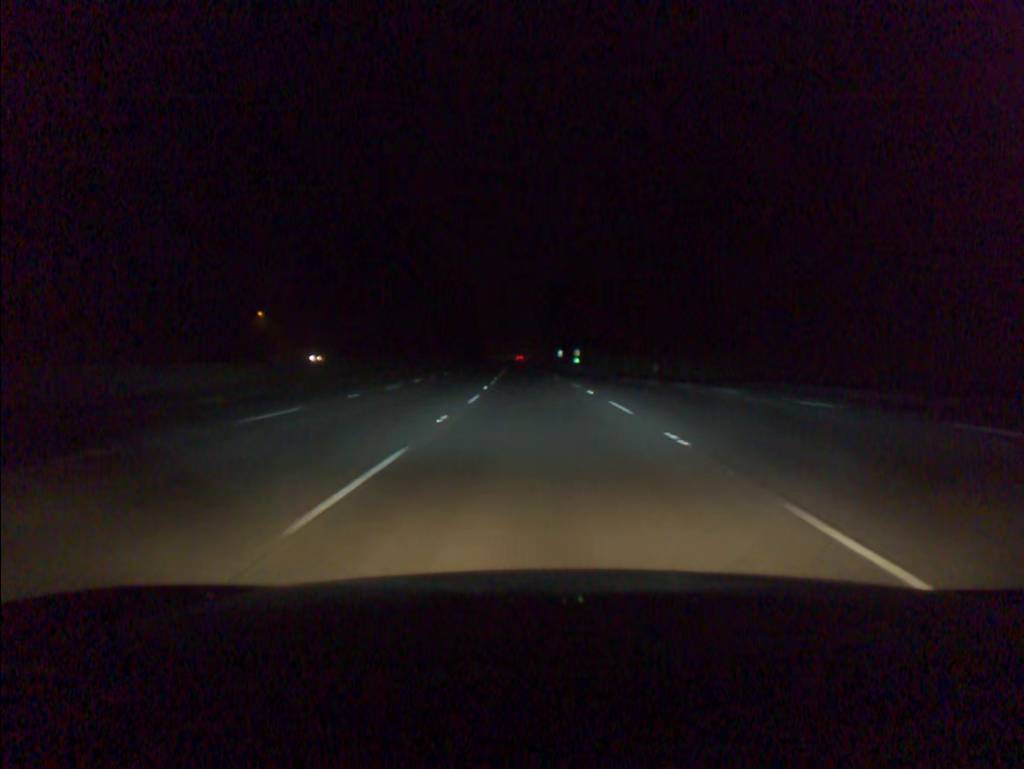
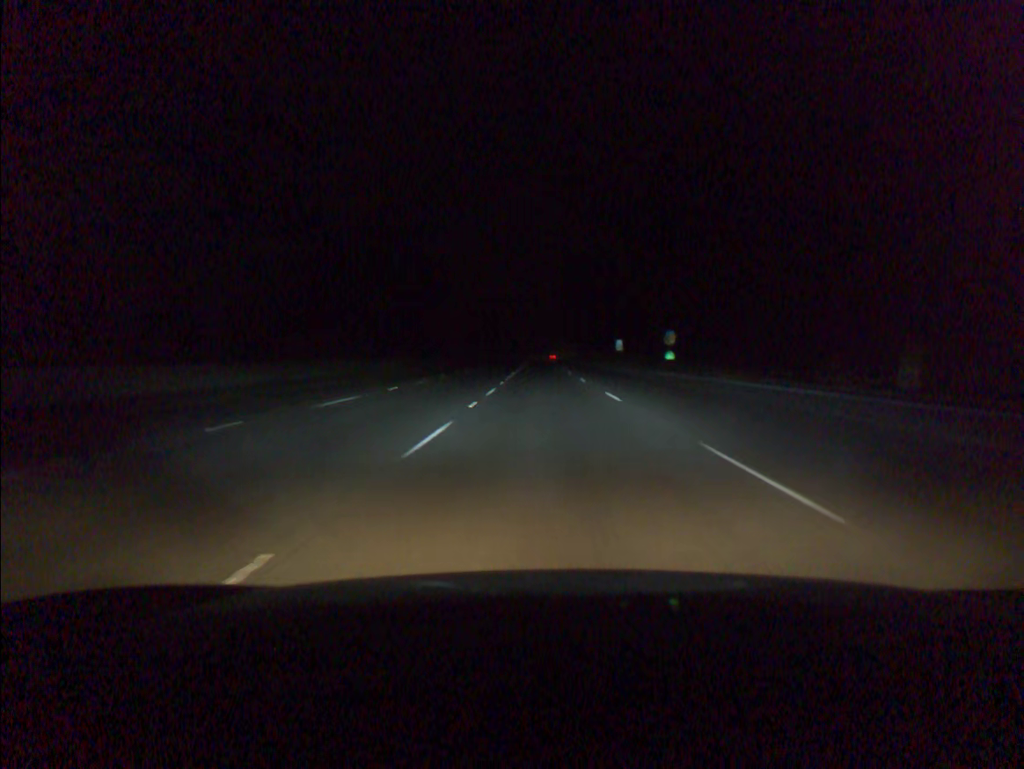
(-2.6, +98.2) m; -2°
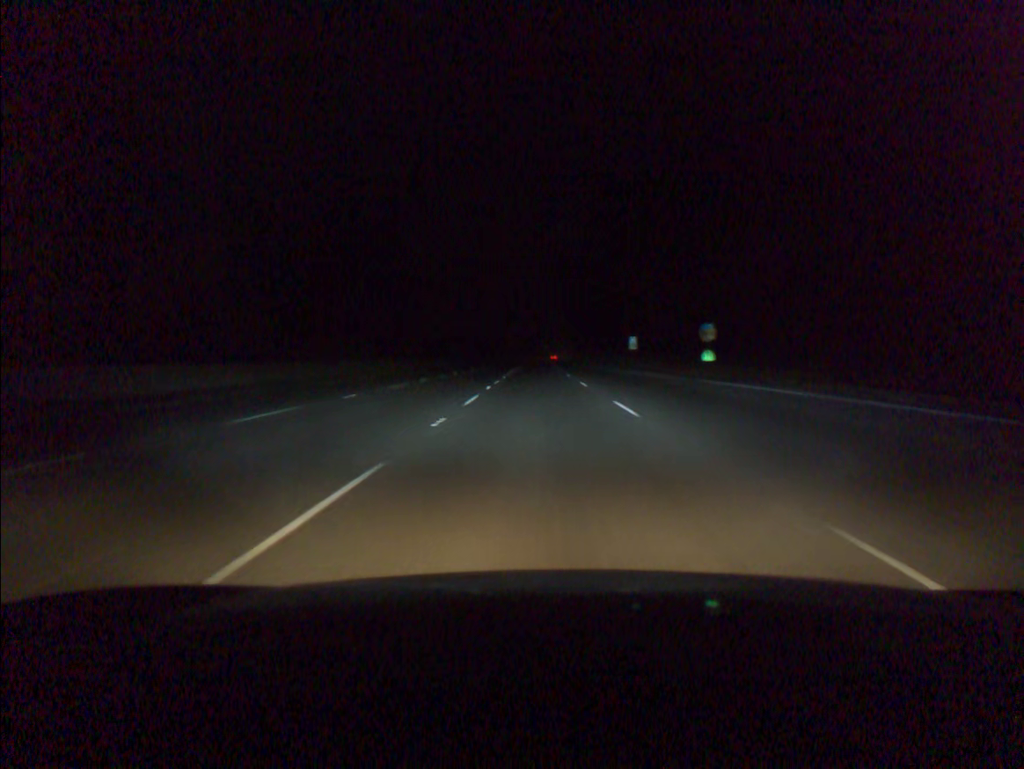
(0.0, +19.7) m; 0°
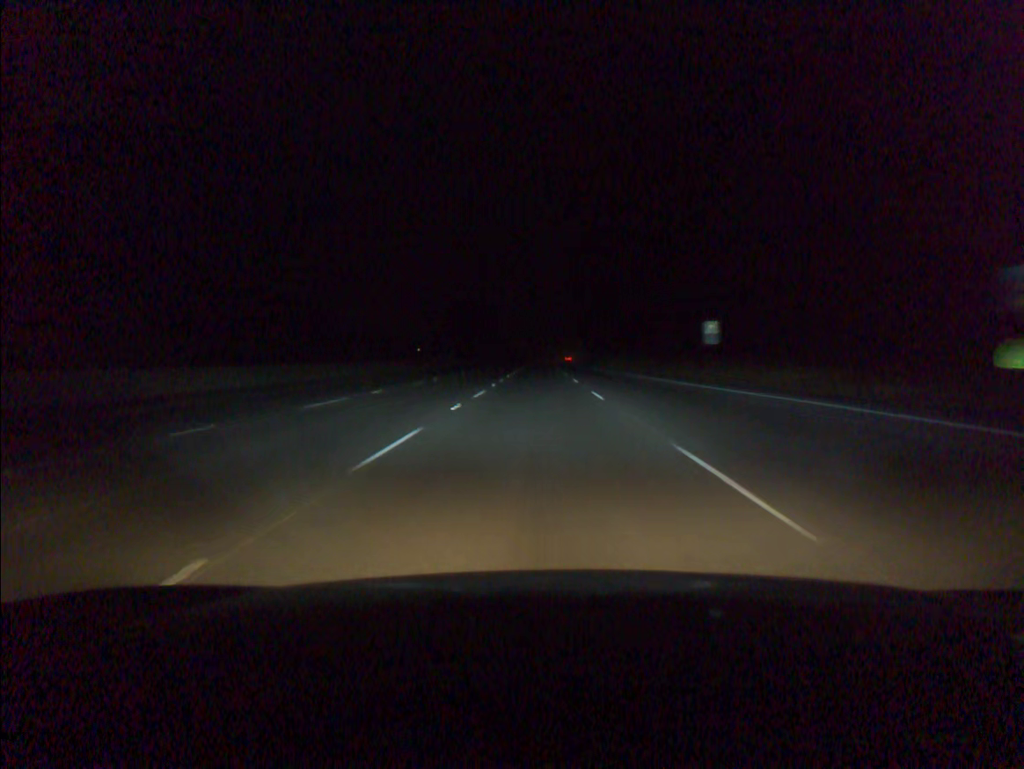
(-0.1, +39.2) m; 0°
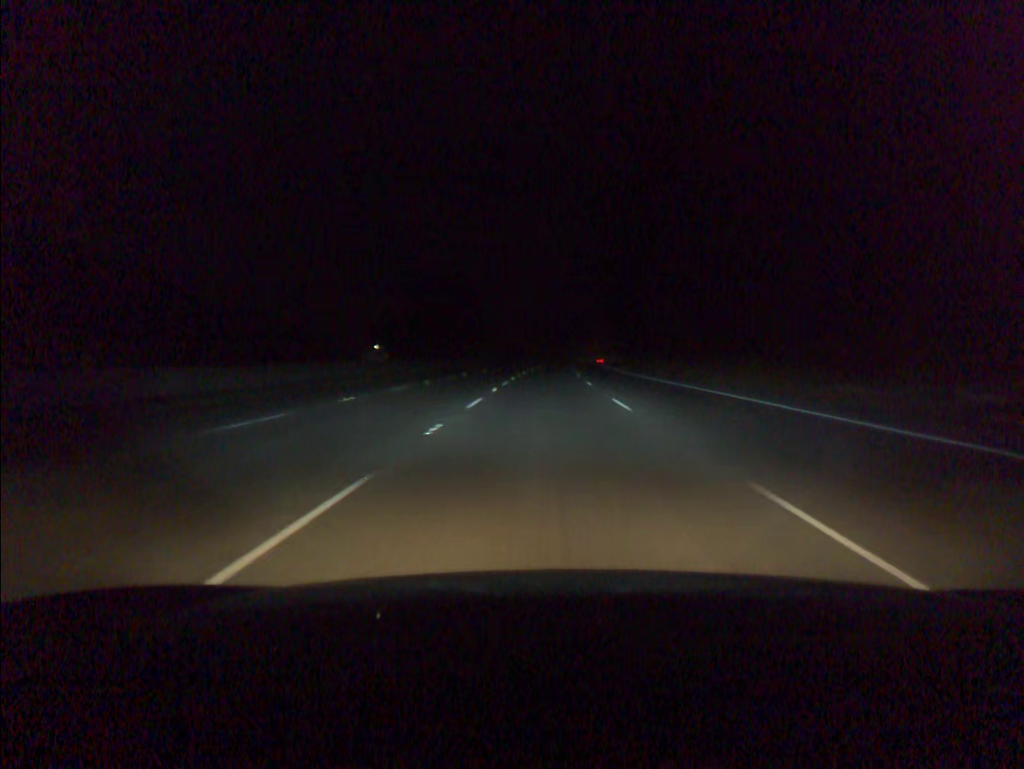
(-0.3, +78.3) m; 0°
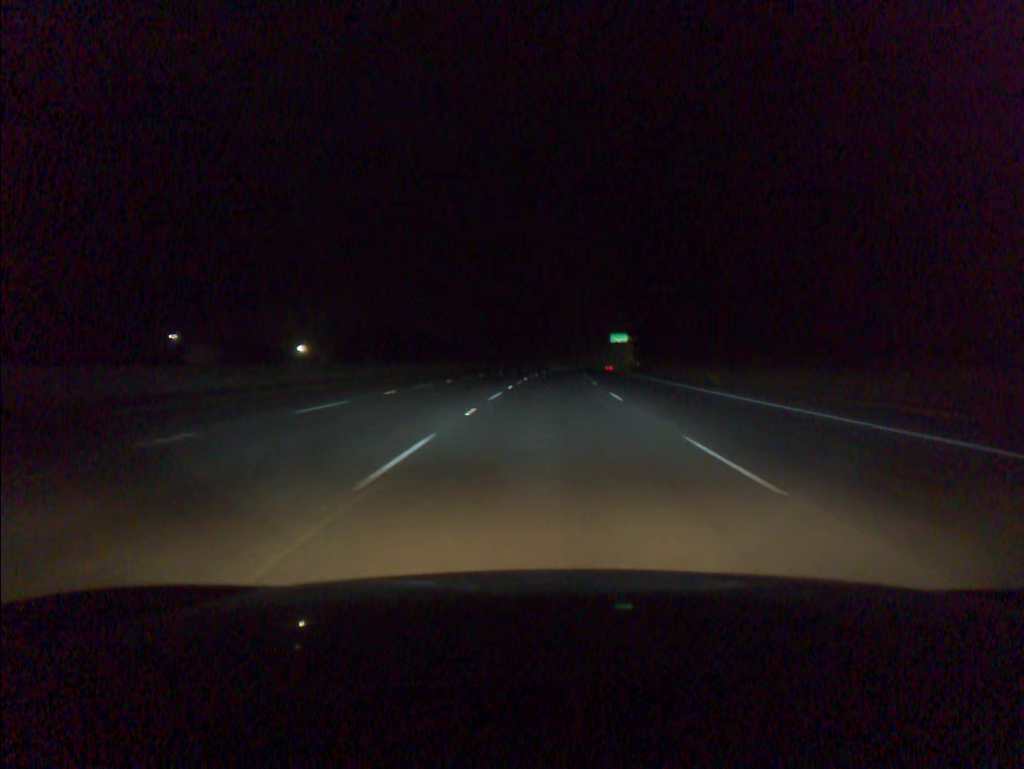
(+1.9, +97.8) m; +3°
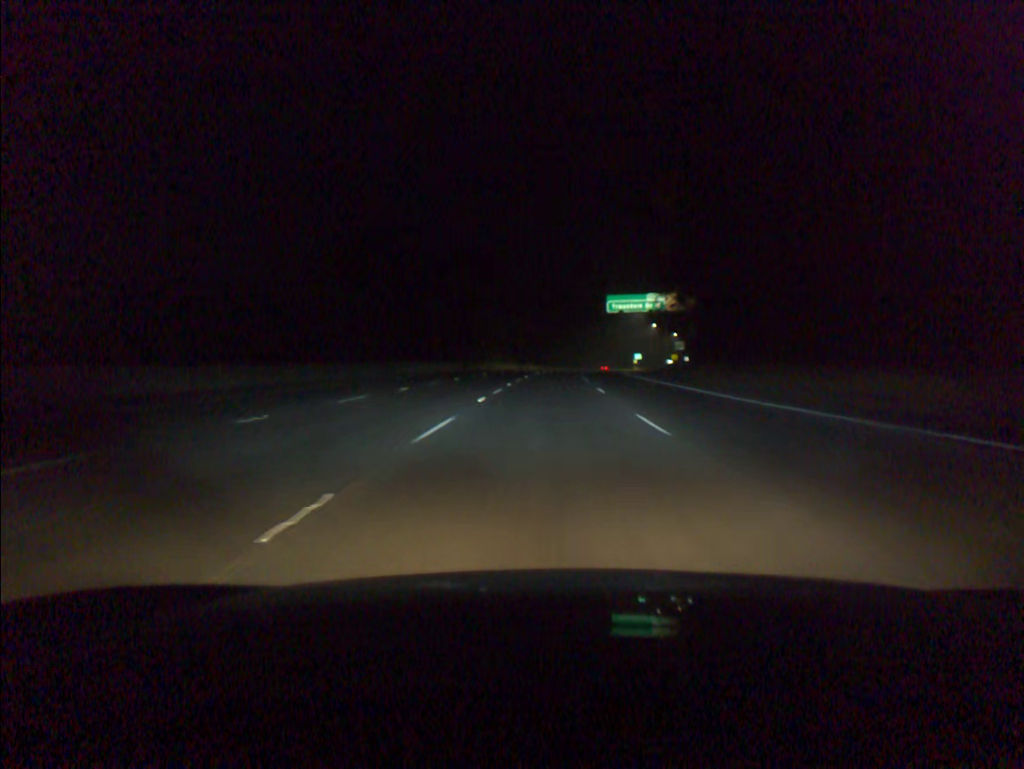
(+3.4, +98.1) m; +4°
